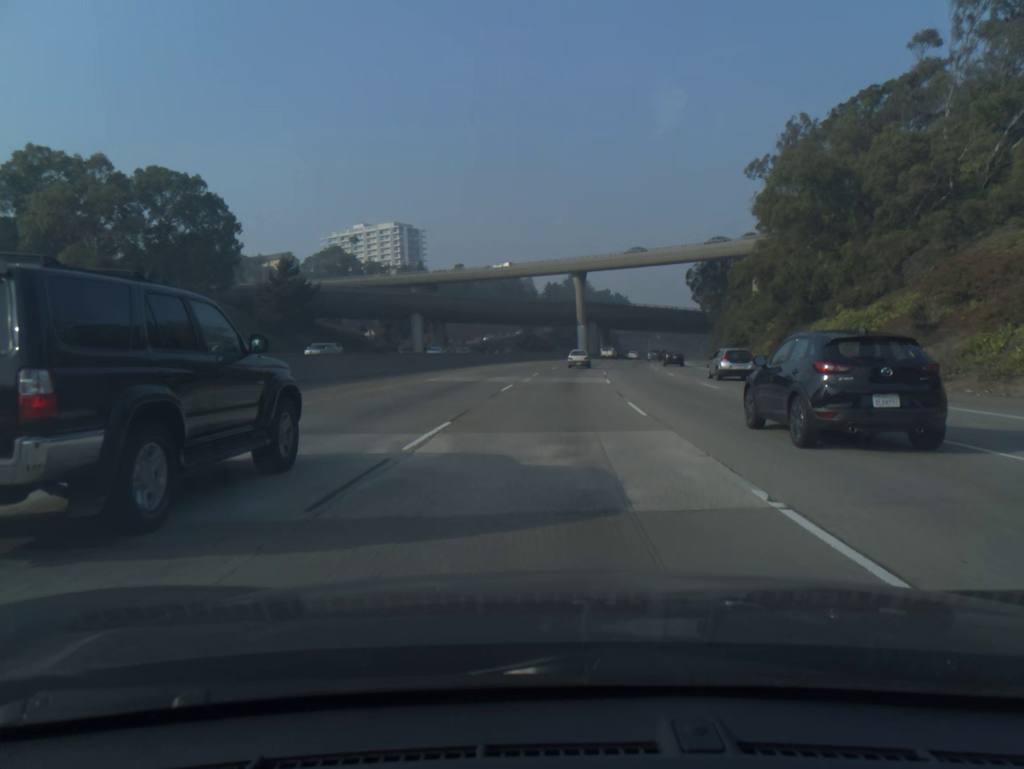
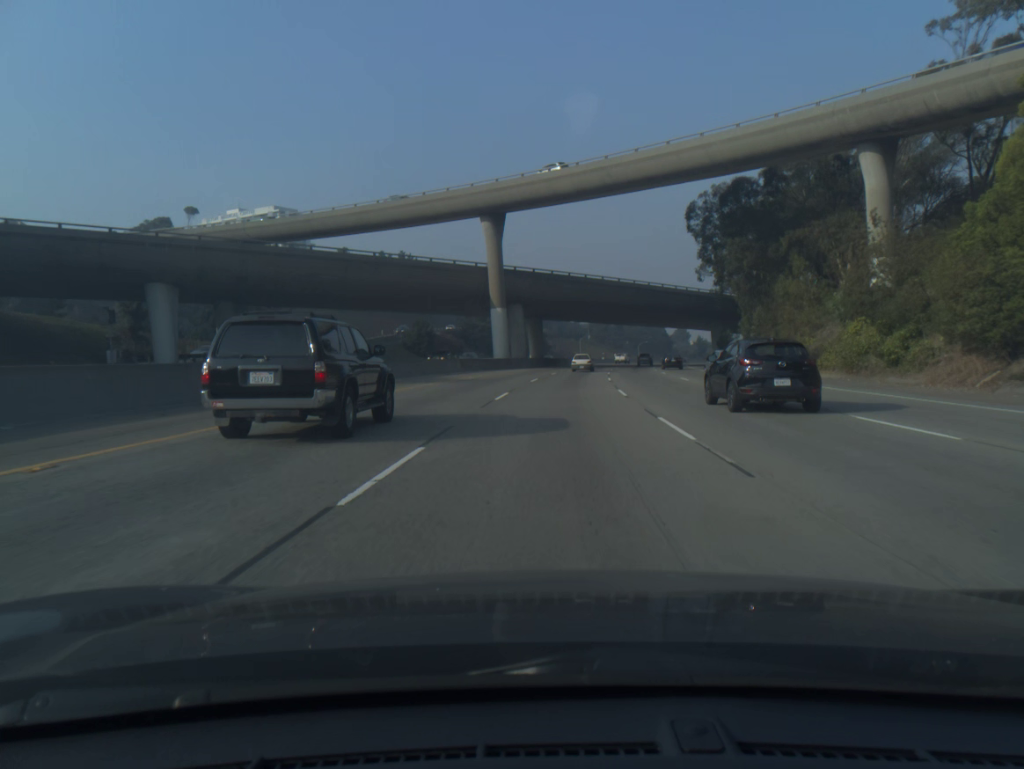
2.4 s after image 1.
(+3.0, +61.8) m; +6°
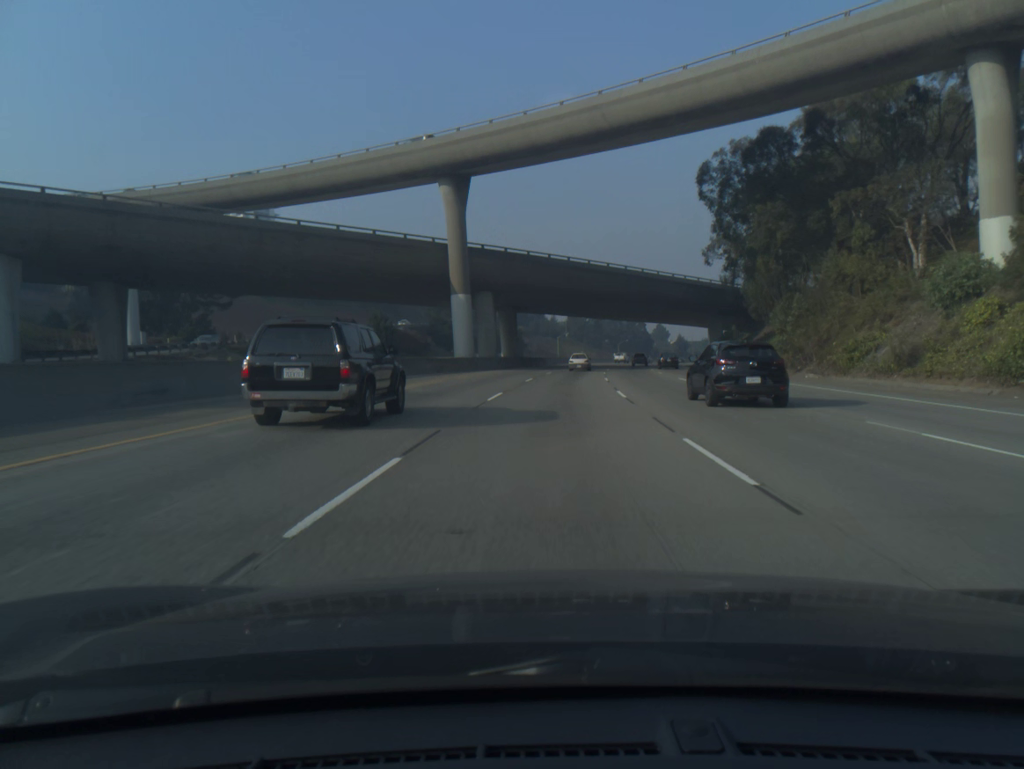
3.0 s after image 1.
(+0.2, +15.6) m; +2°
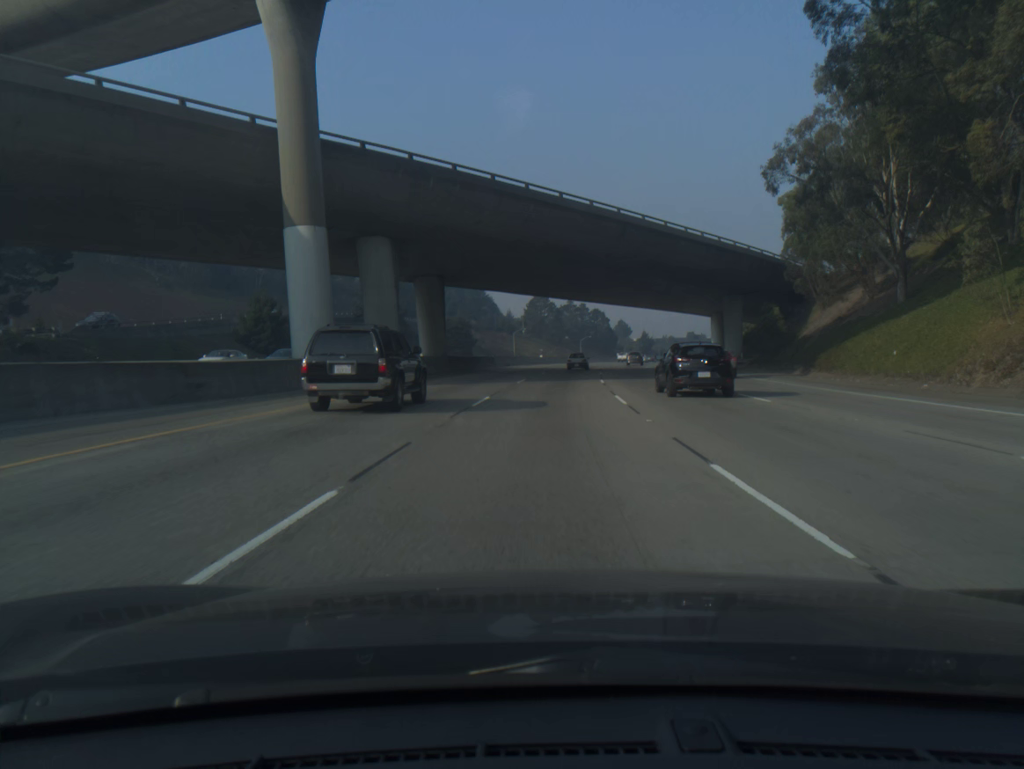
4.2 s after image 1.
(+0.9, +31.4) m; +3°
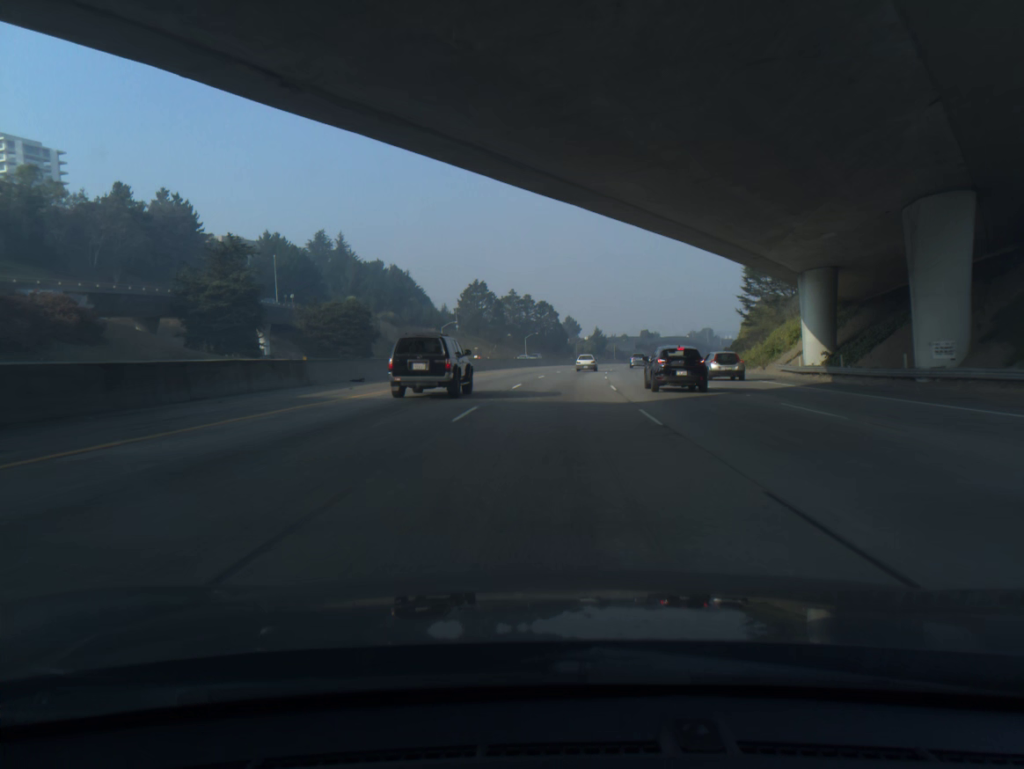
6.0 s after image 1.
(+1.5, +47.6) m; +4°
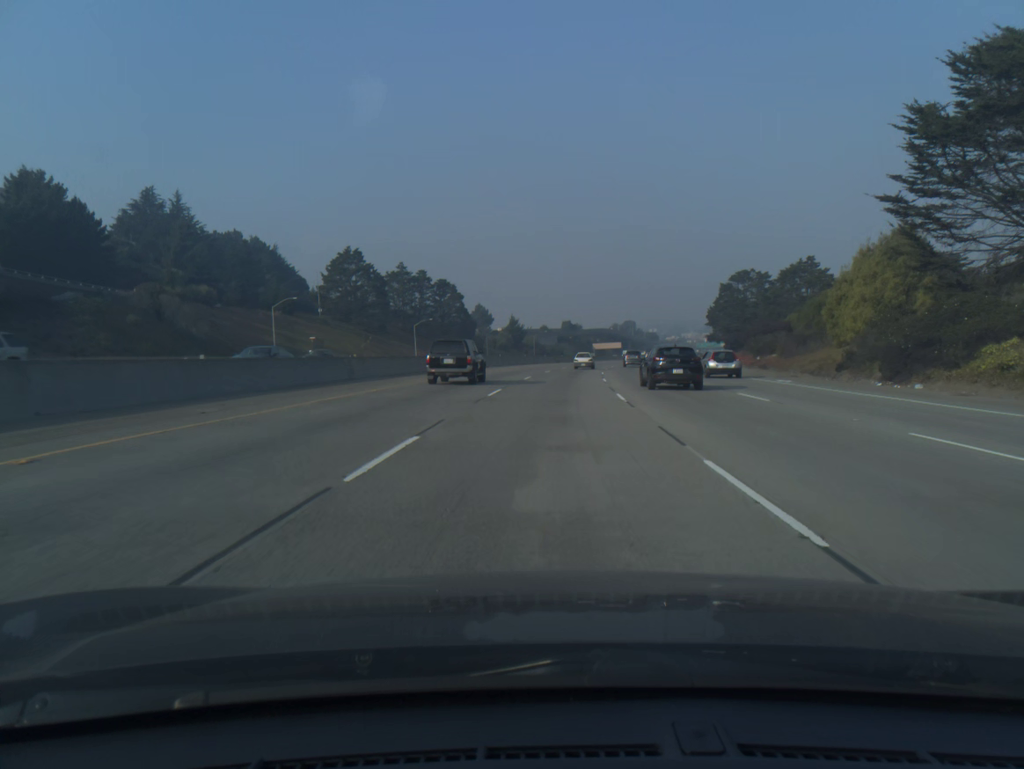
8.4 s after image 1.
(+3.7, +64.6) m; +6°
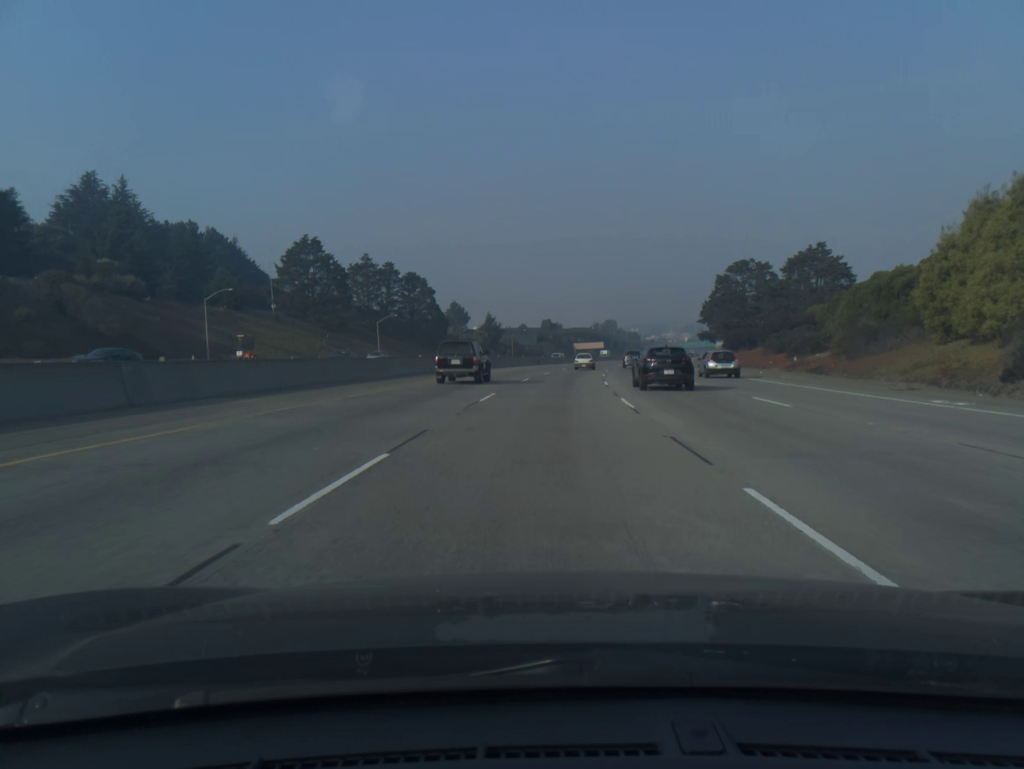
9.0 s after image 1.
(+0.2, +16.3) m; +2°
